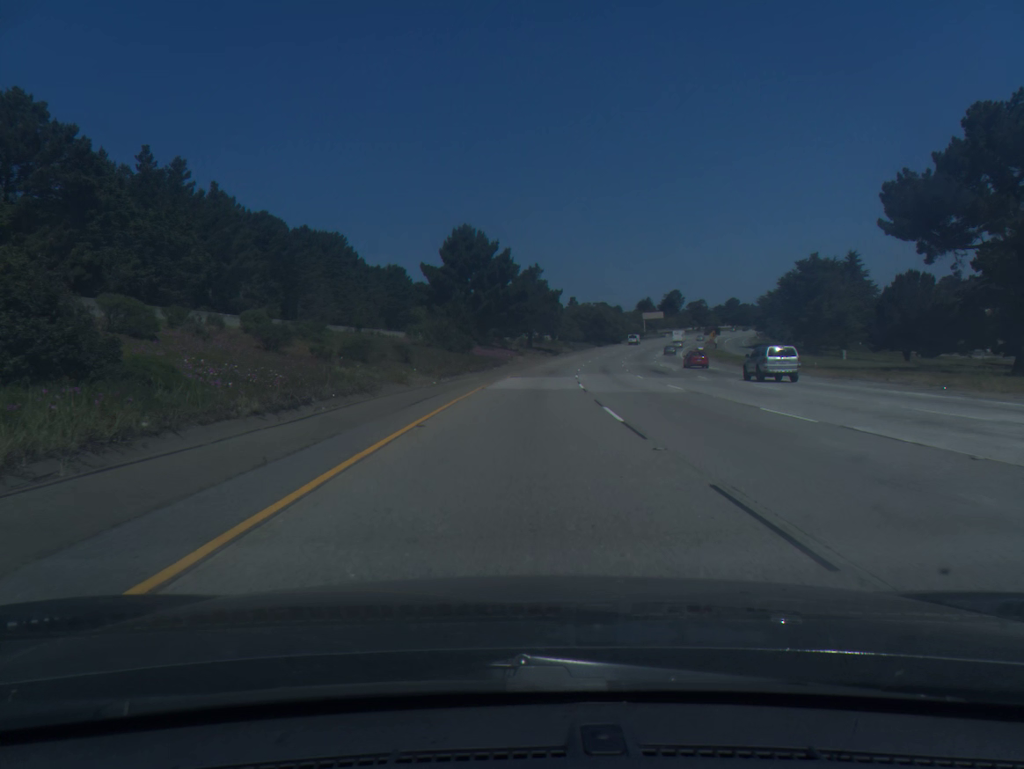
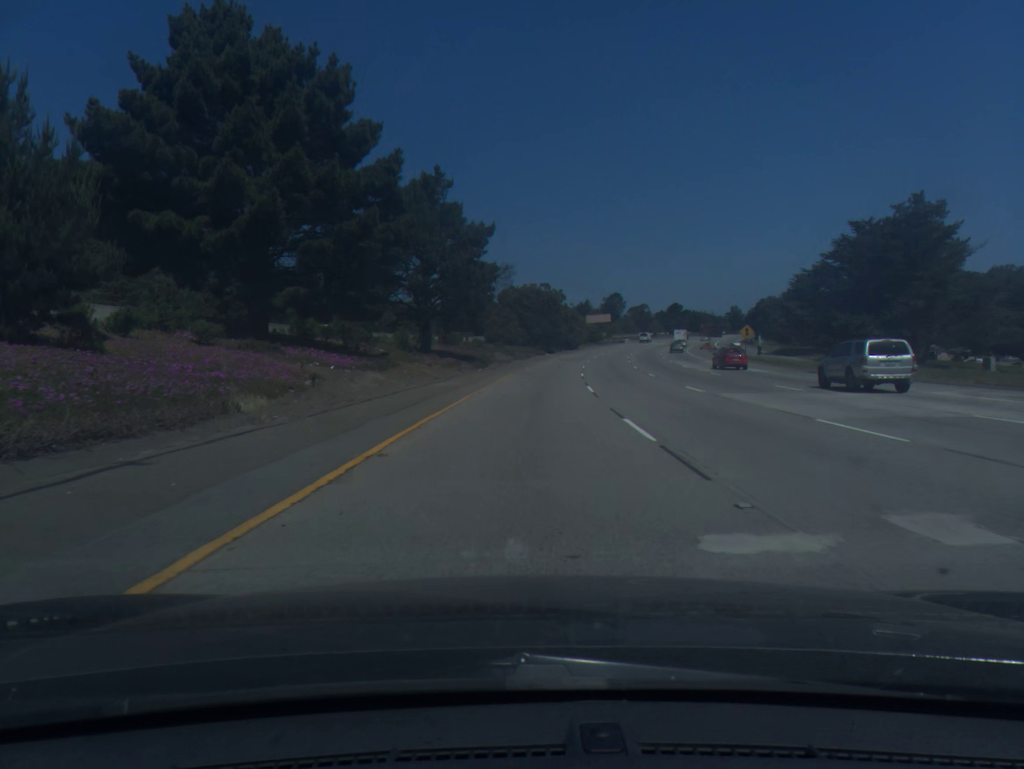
(+3.1, +62.1) m; +5°
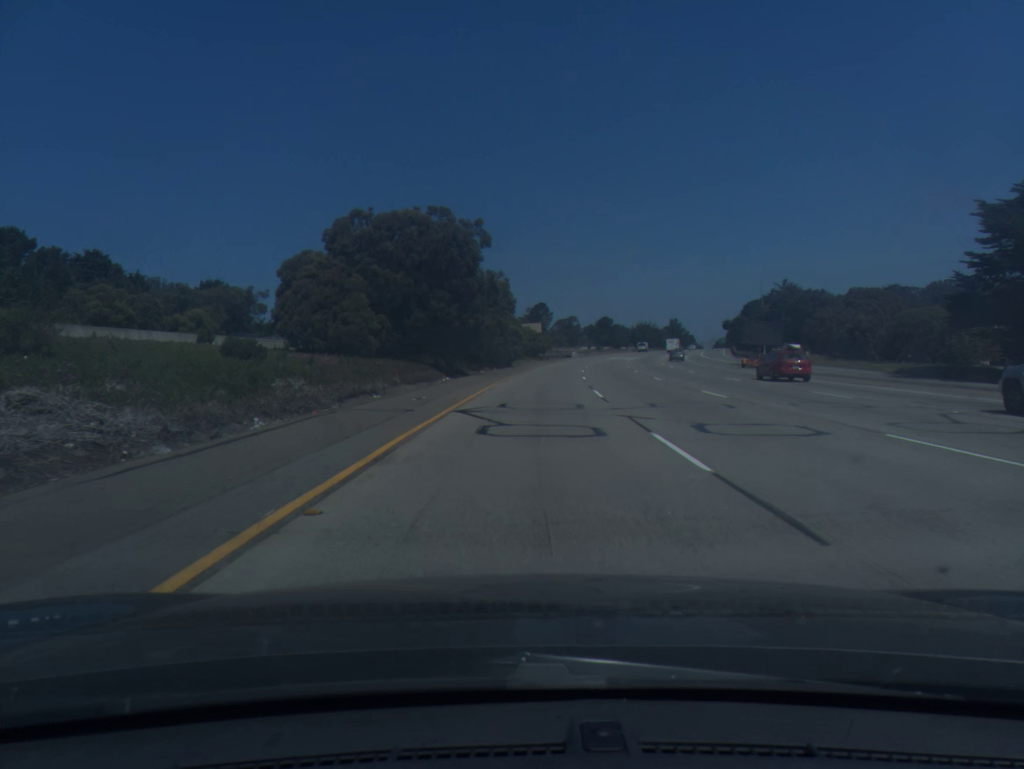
(+3.2, +61.5) m; +6°
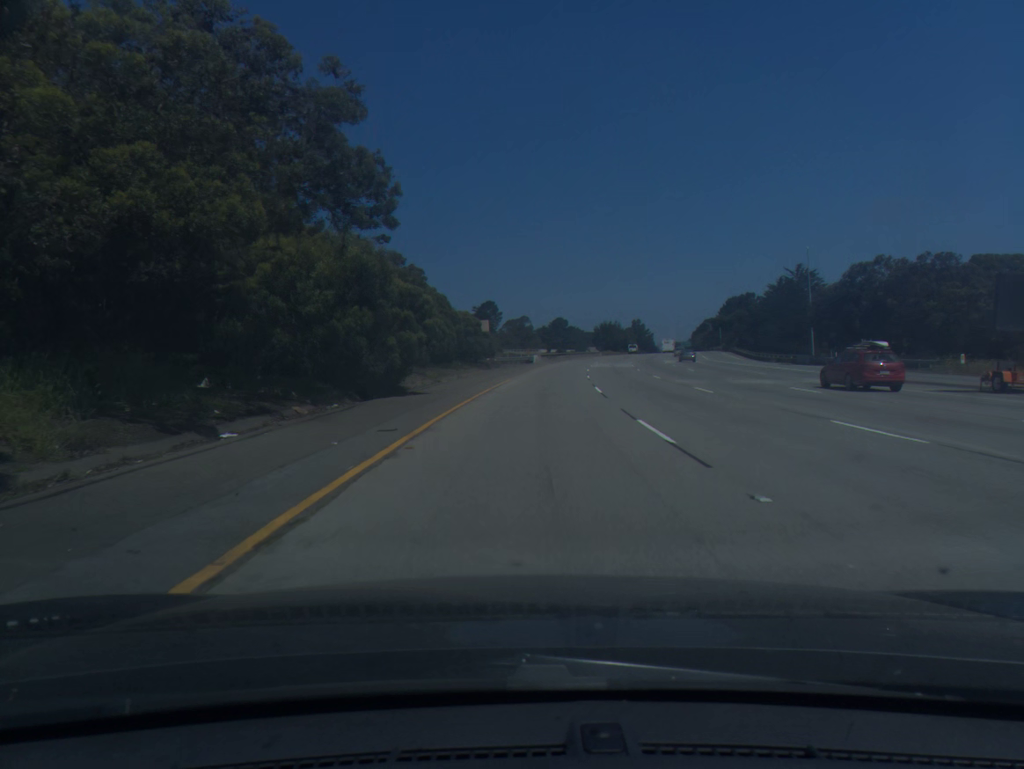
(+1.4, +41.3) m; +4°
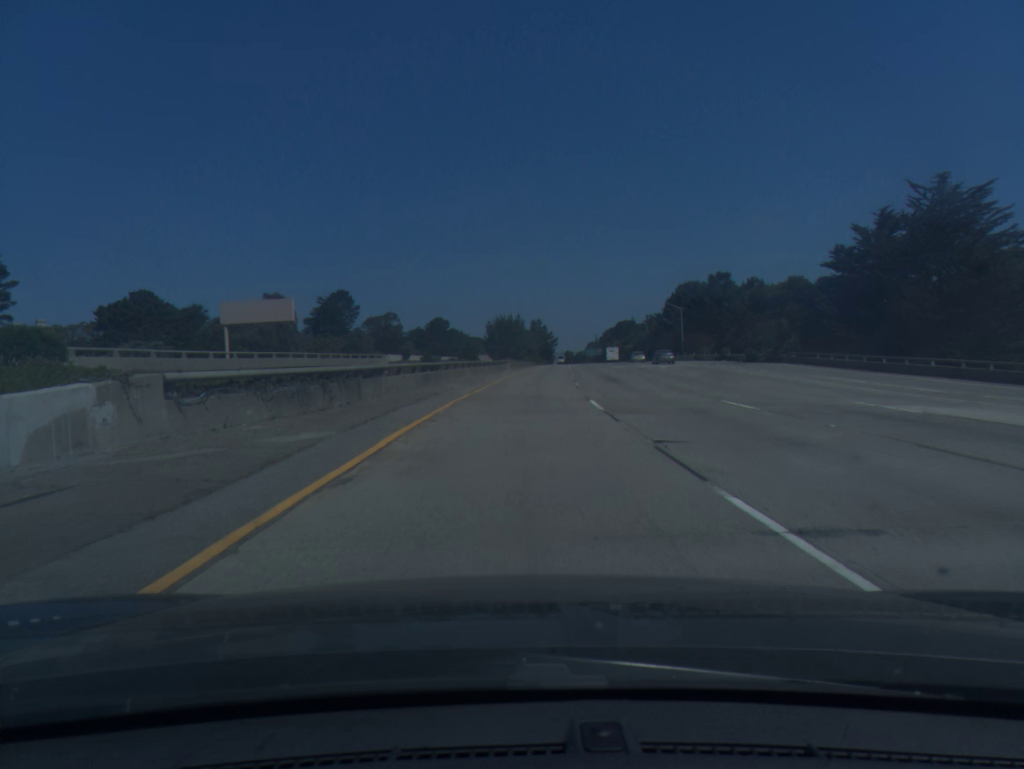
(+6.0, +80.7) m; +9°
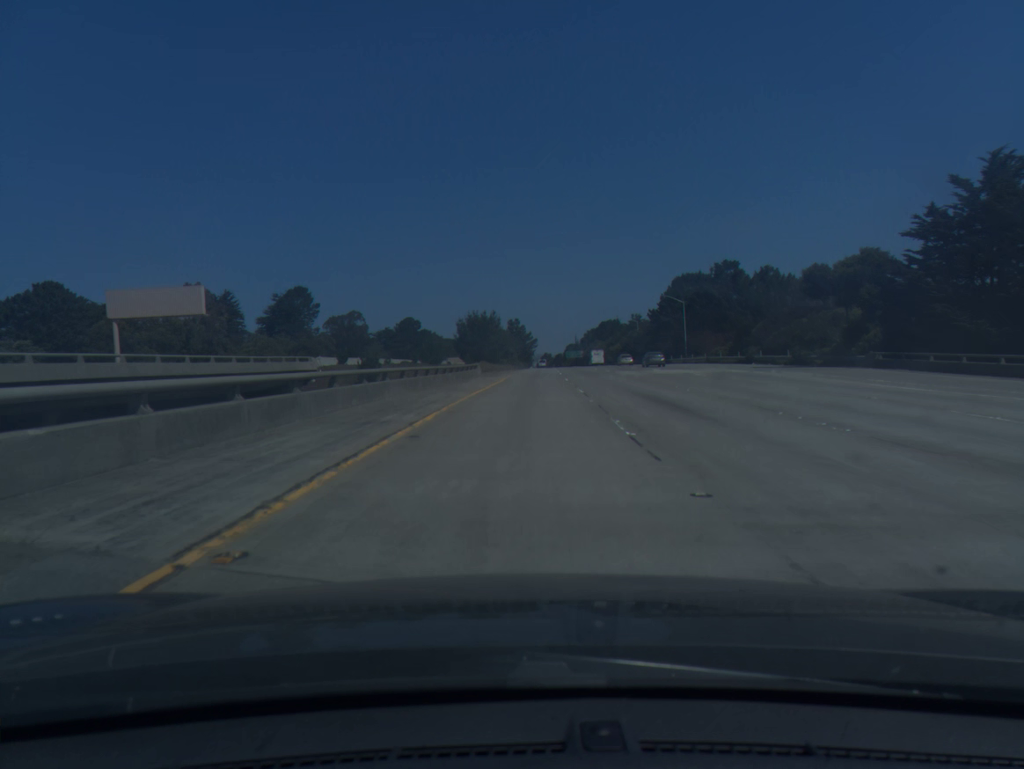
(+0.3, +20.1) m; +2°
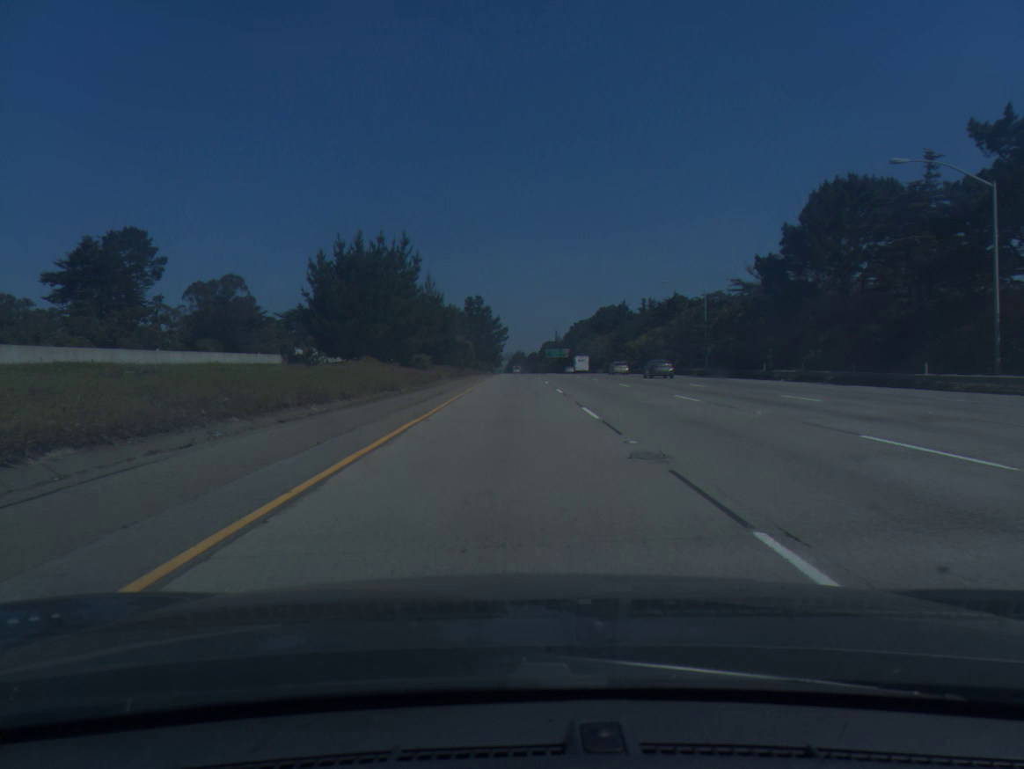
(+2.2, +80.9) m; +2°
